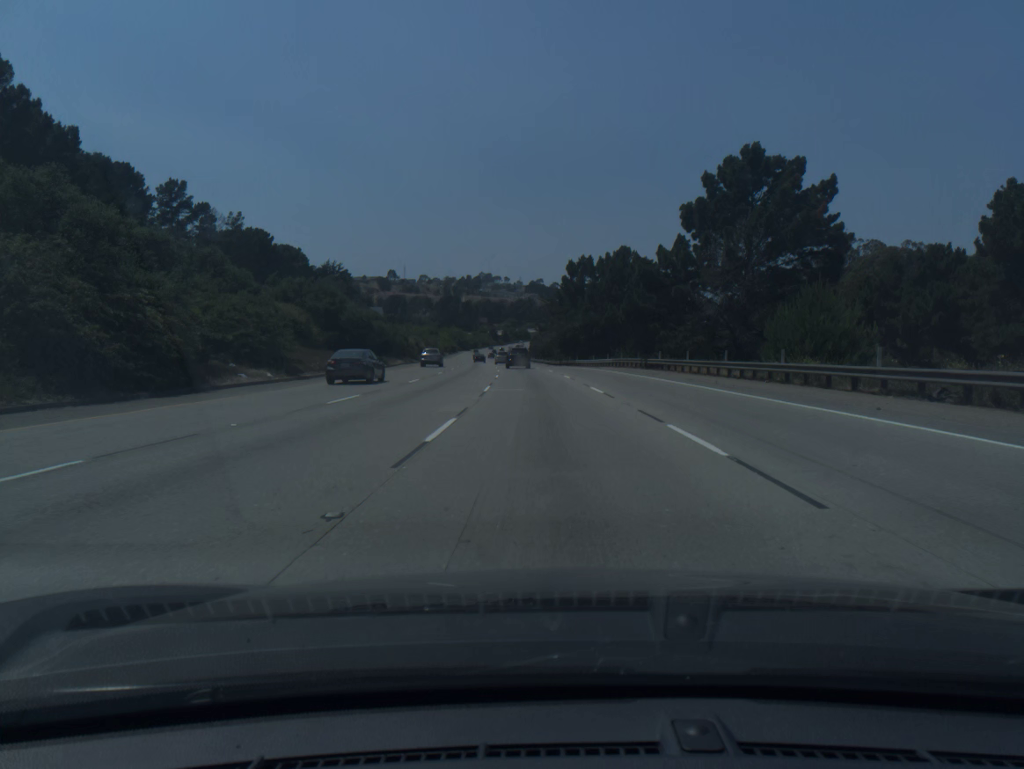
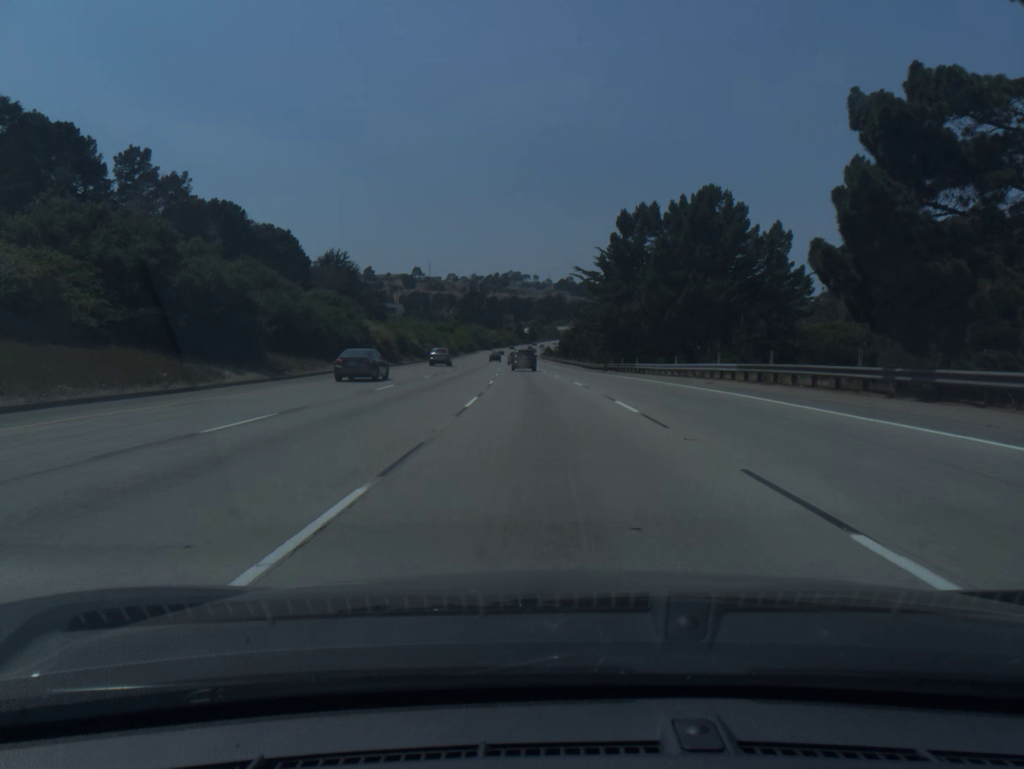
(-0.7, +36.8) m; -2°
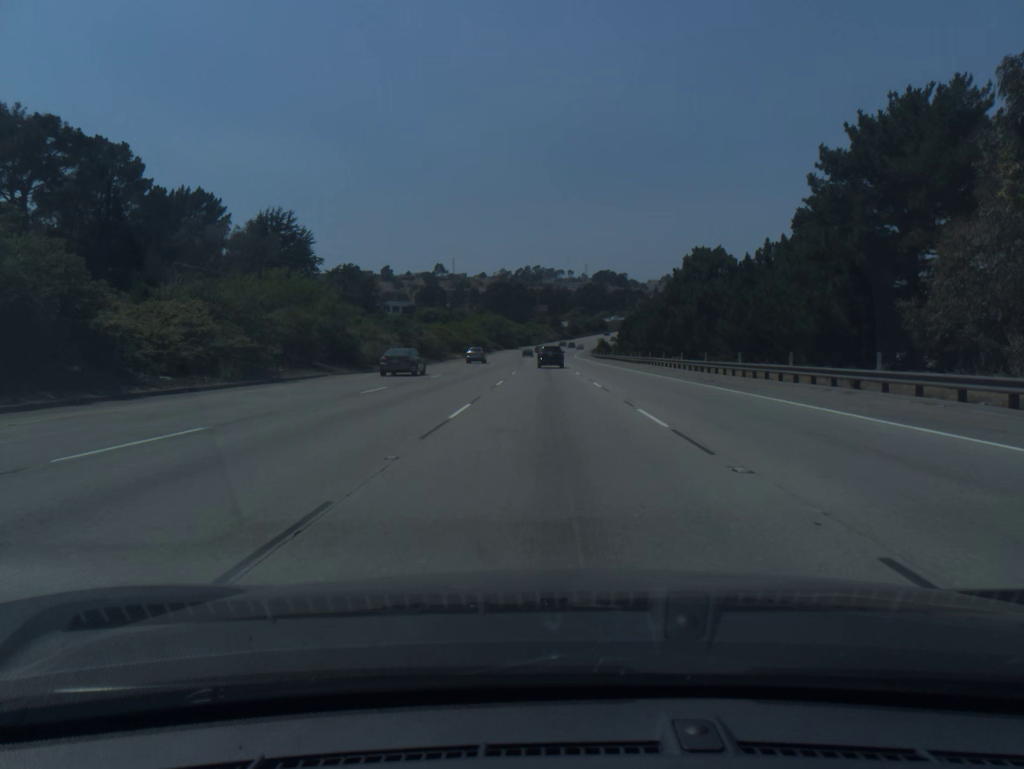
(-3.2, +91.5) m; -3°
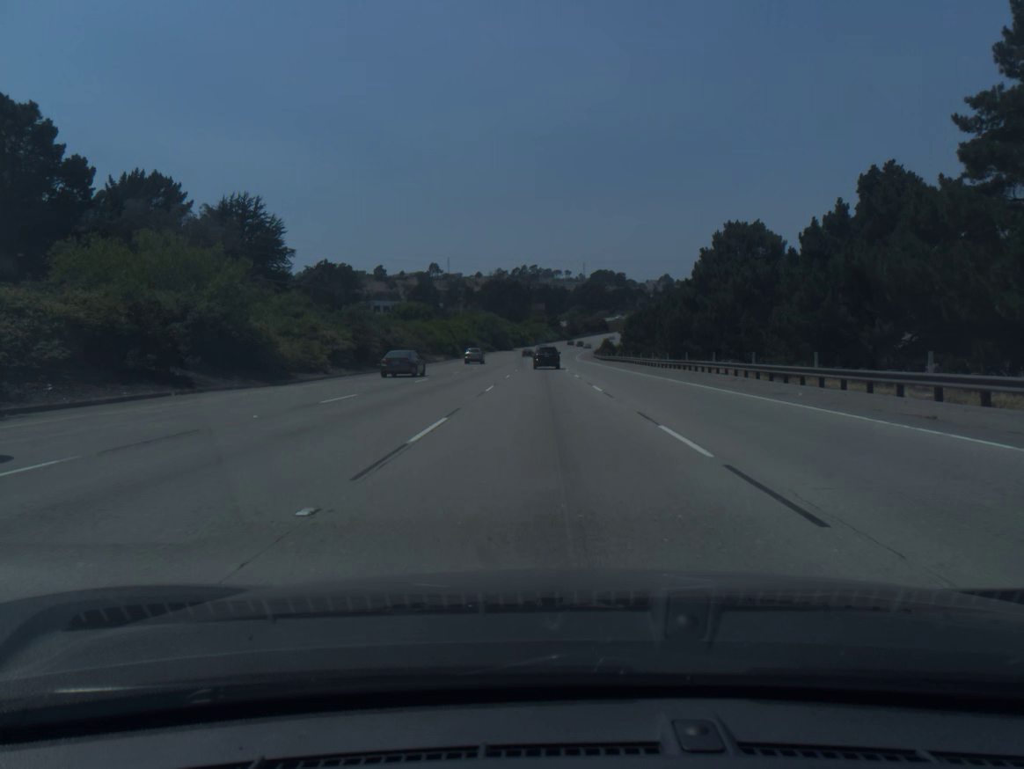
(0.0, +18.2) m; 0°
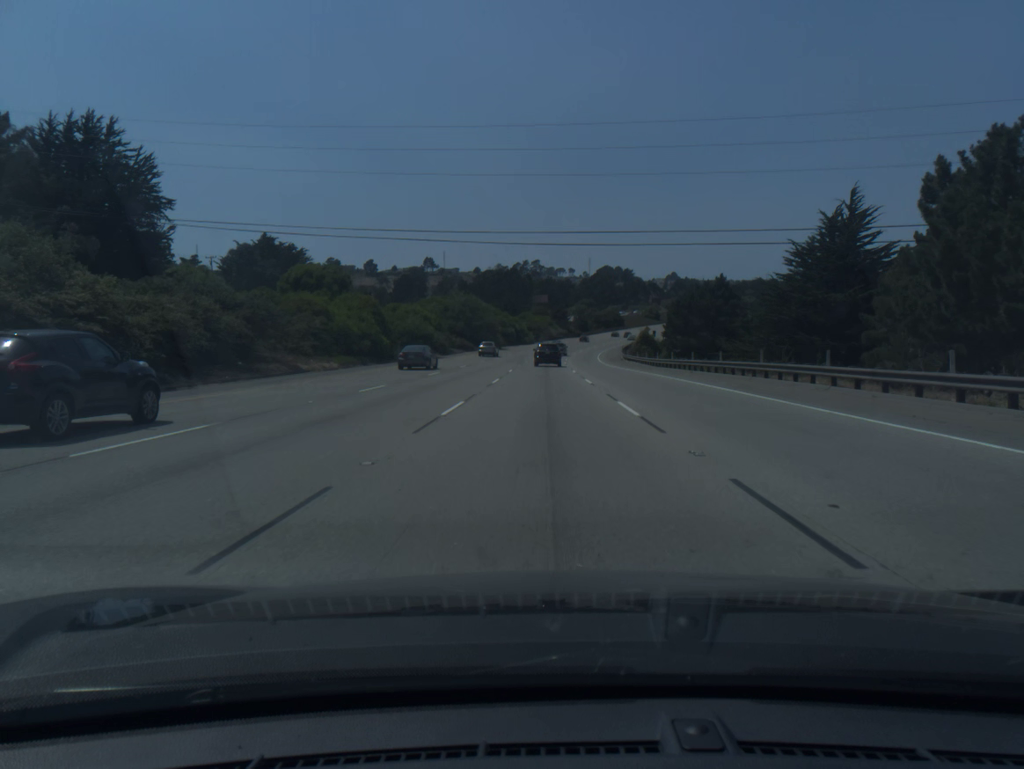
(-0.1, +54.2) m; 0°
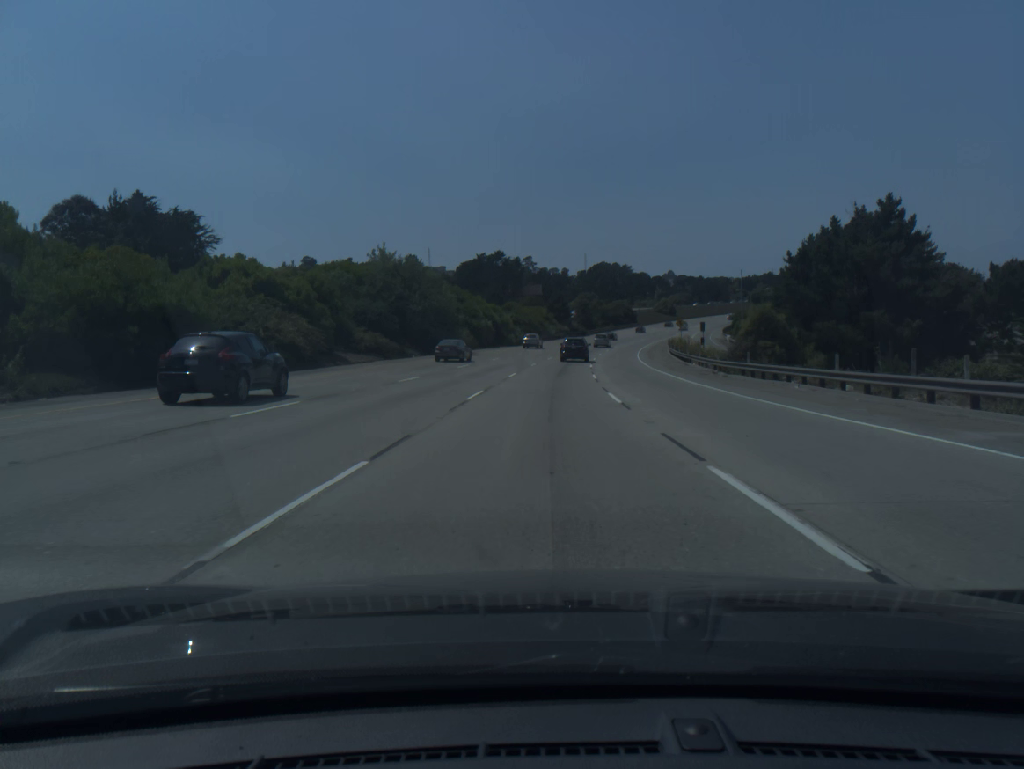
(0.0, +53.7) m; 0°
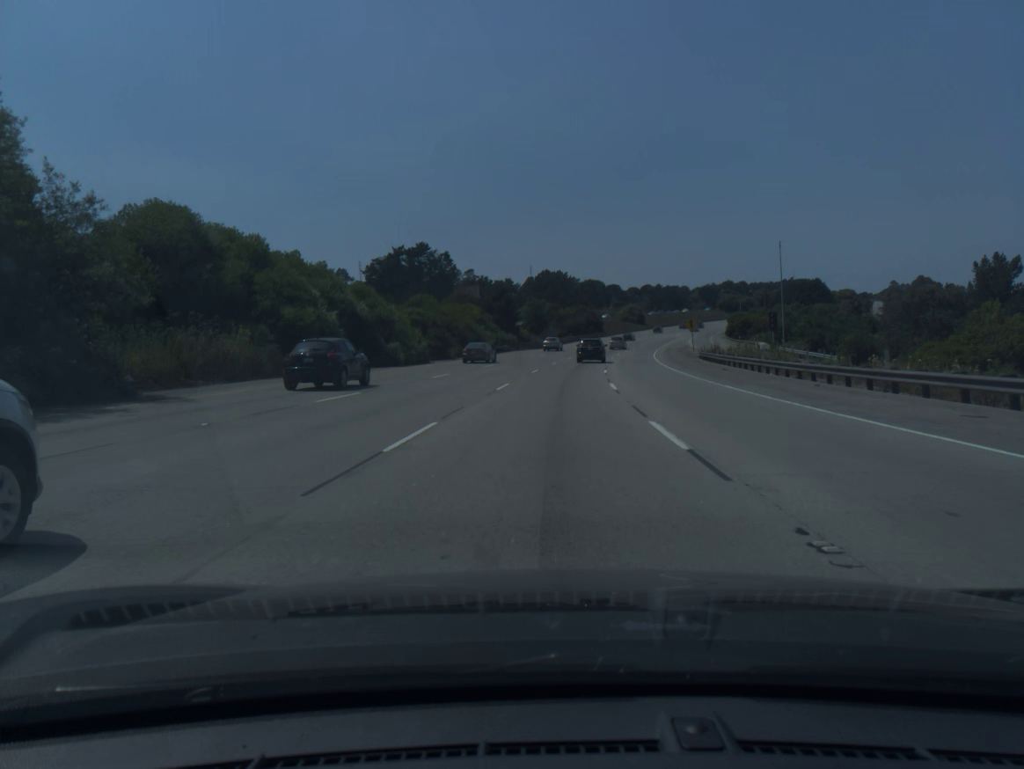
(+1.5, +53.2) m; +4°
